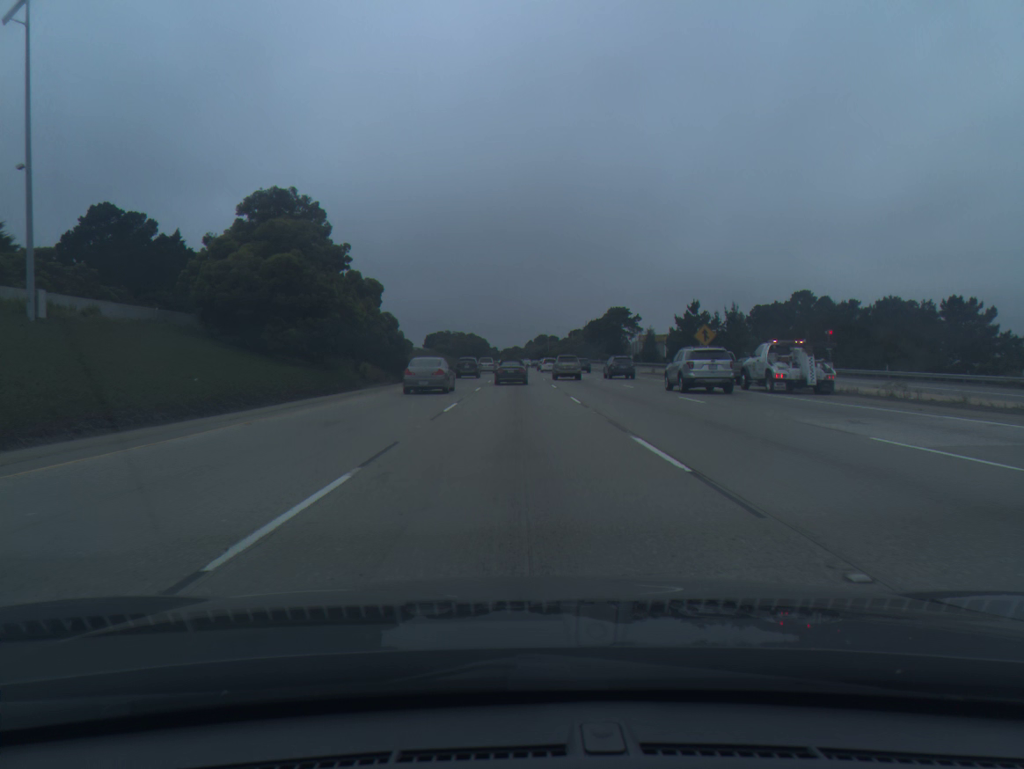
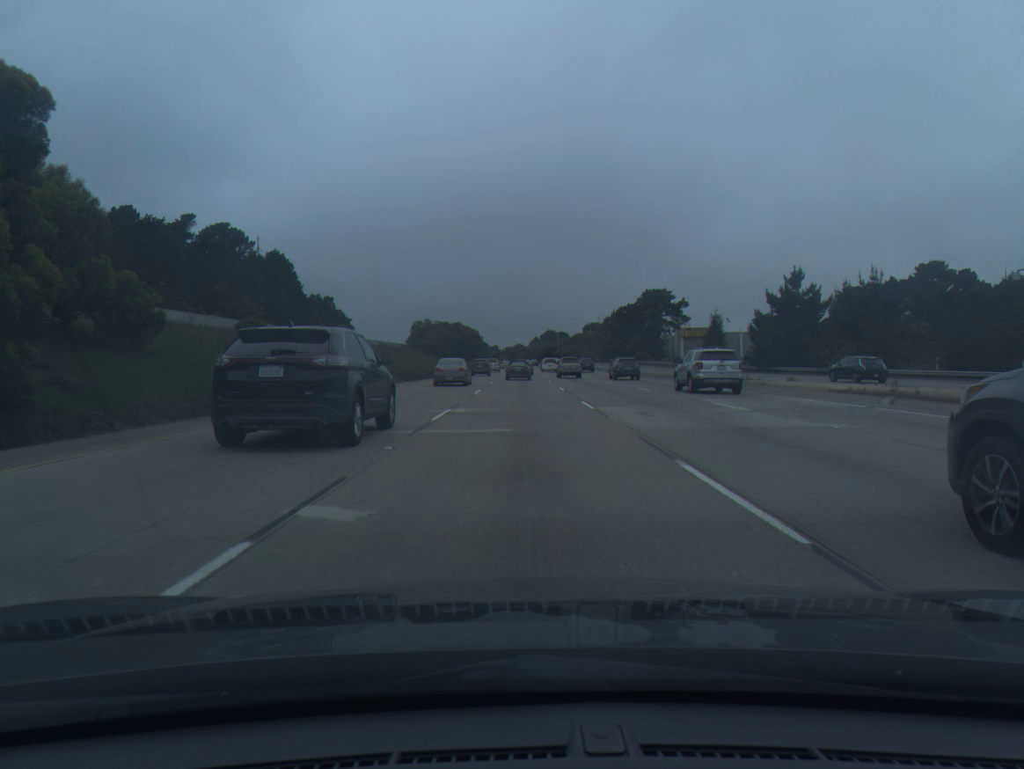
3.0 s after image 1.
(-0.1, +47.5) m; 0°
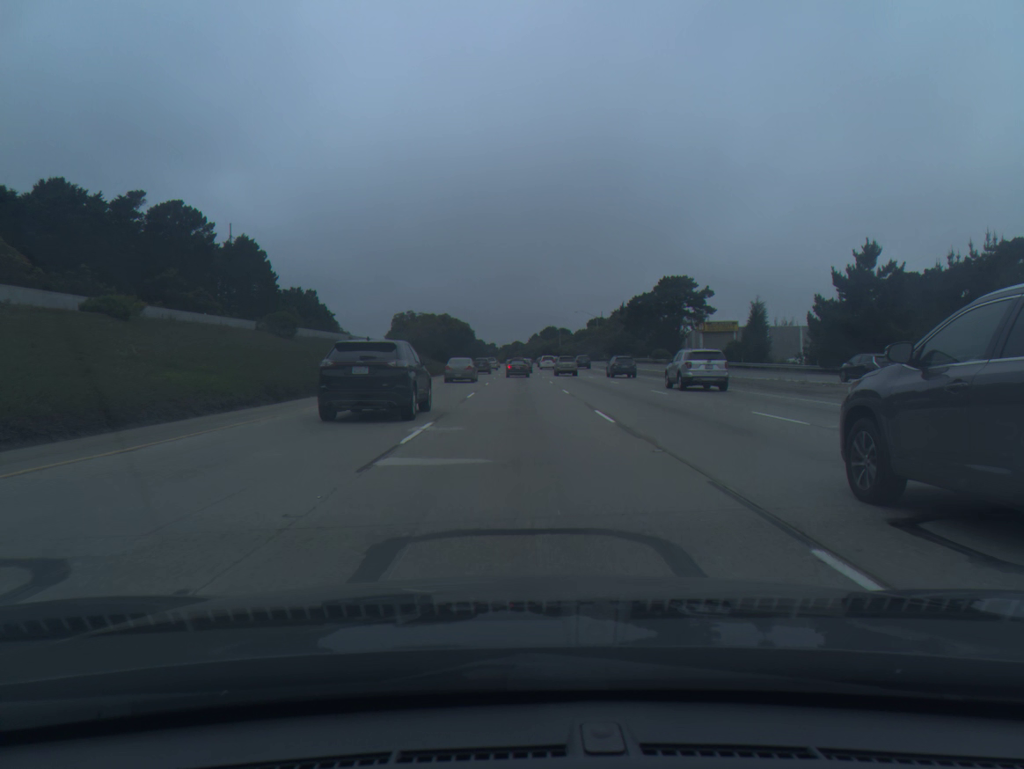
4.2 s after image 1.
(0.0, +18.7) m; 0°
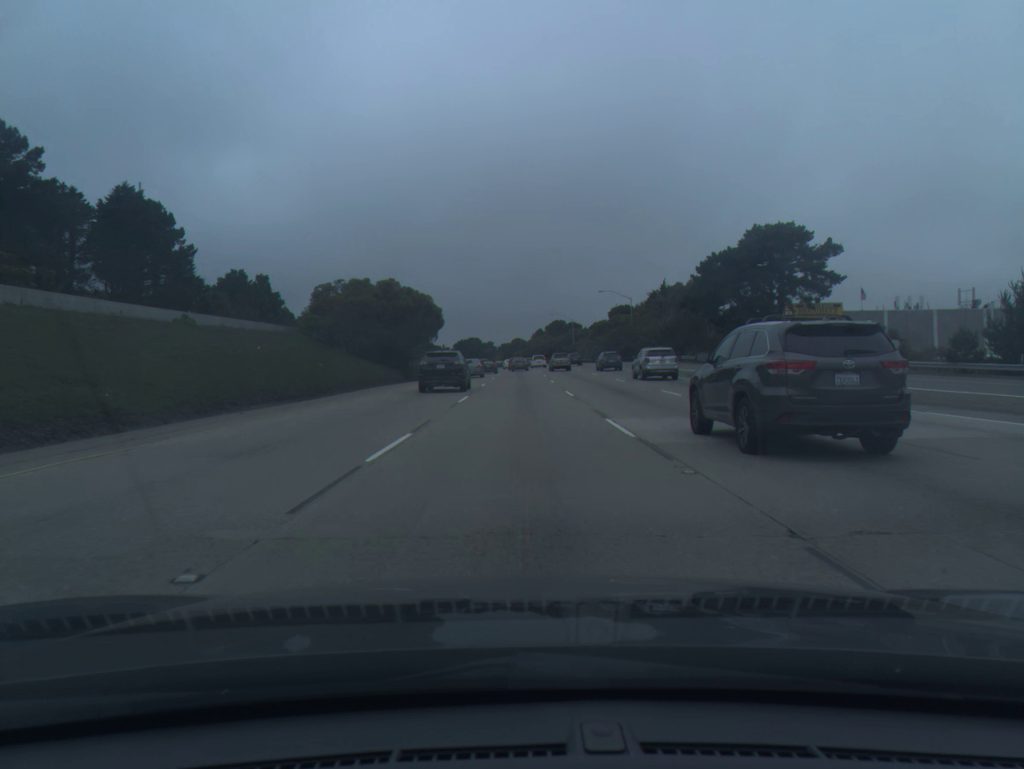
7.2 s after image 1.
(+0.1, +46.5) m; 0°
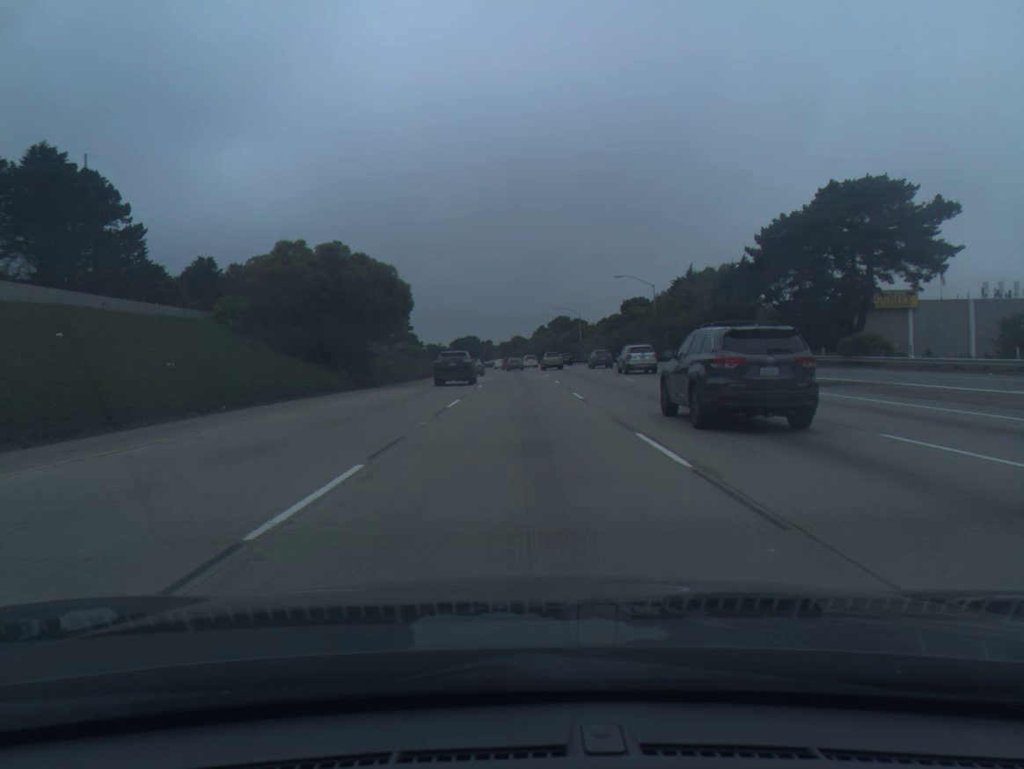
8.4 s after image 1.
(0.0, +18.7) m; 0°
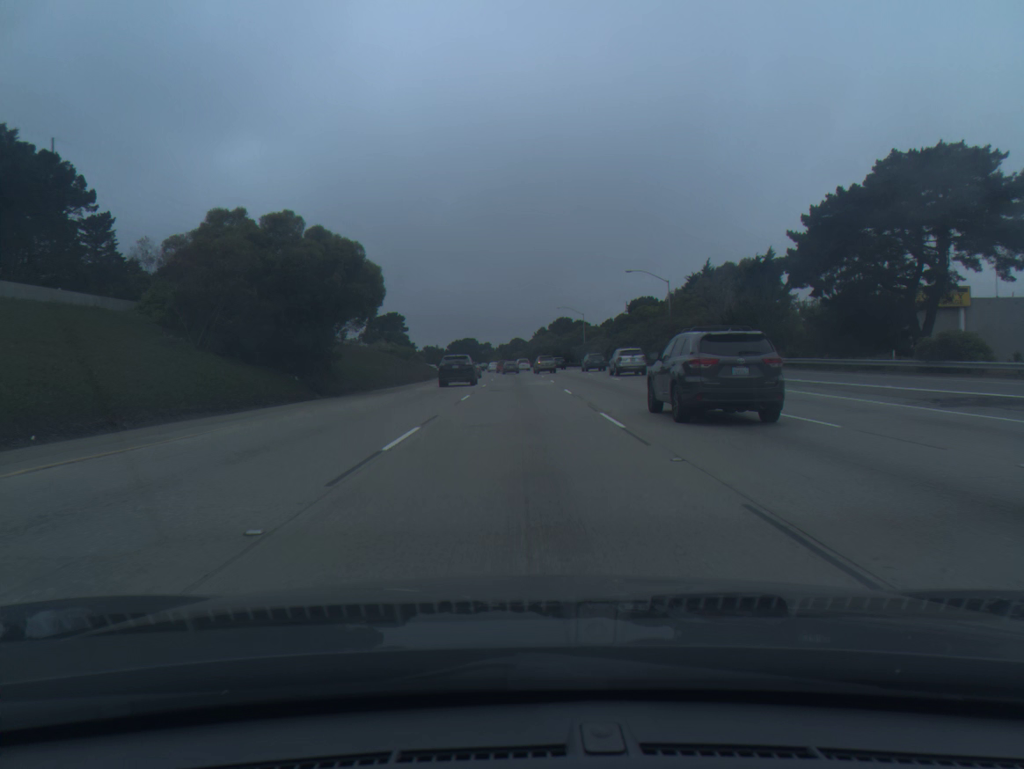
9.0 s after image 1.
(0.0, +9.4) m; 0°
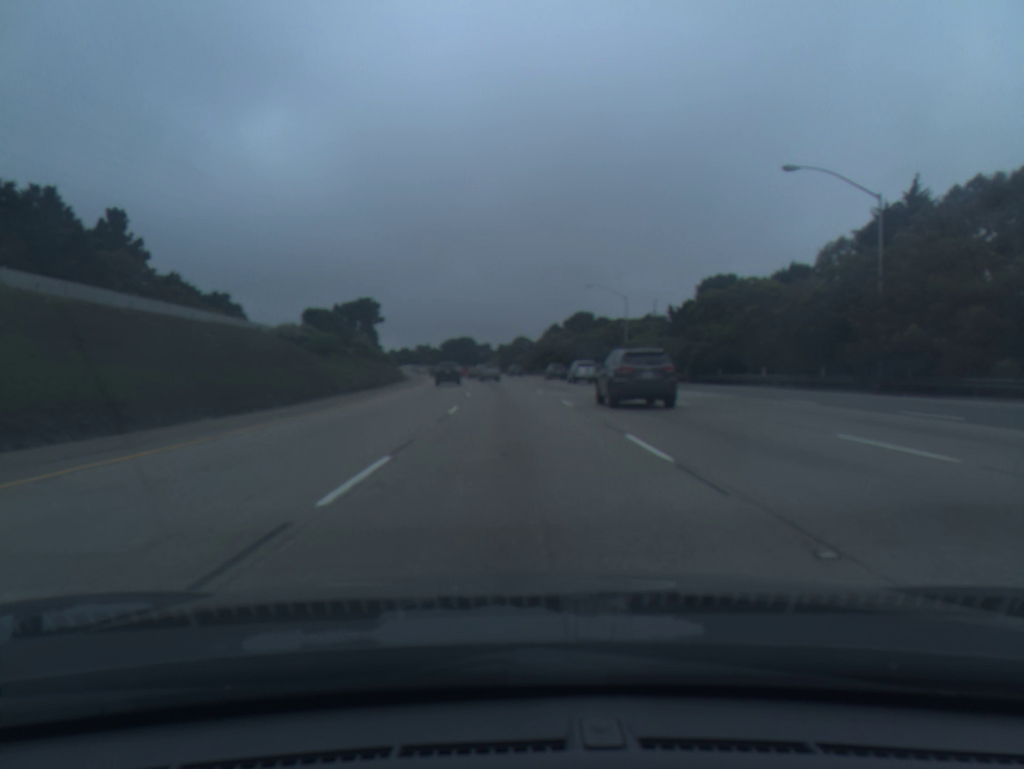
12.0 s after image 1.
(0.0, +47.7) m; 0°
